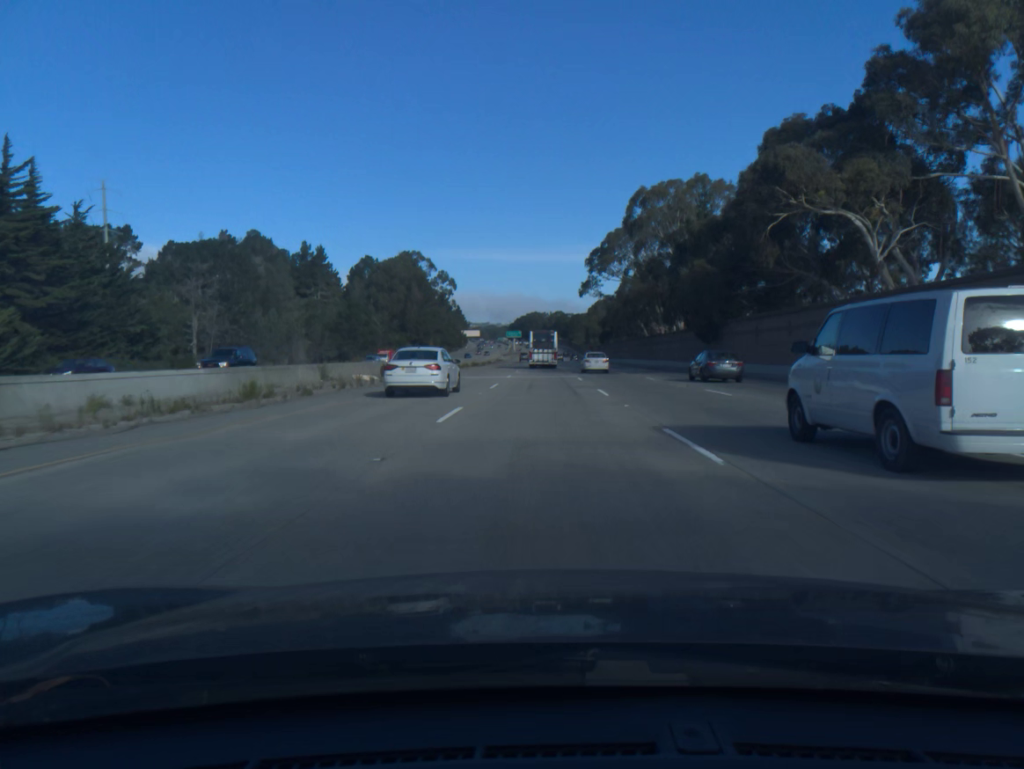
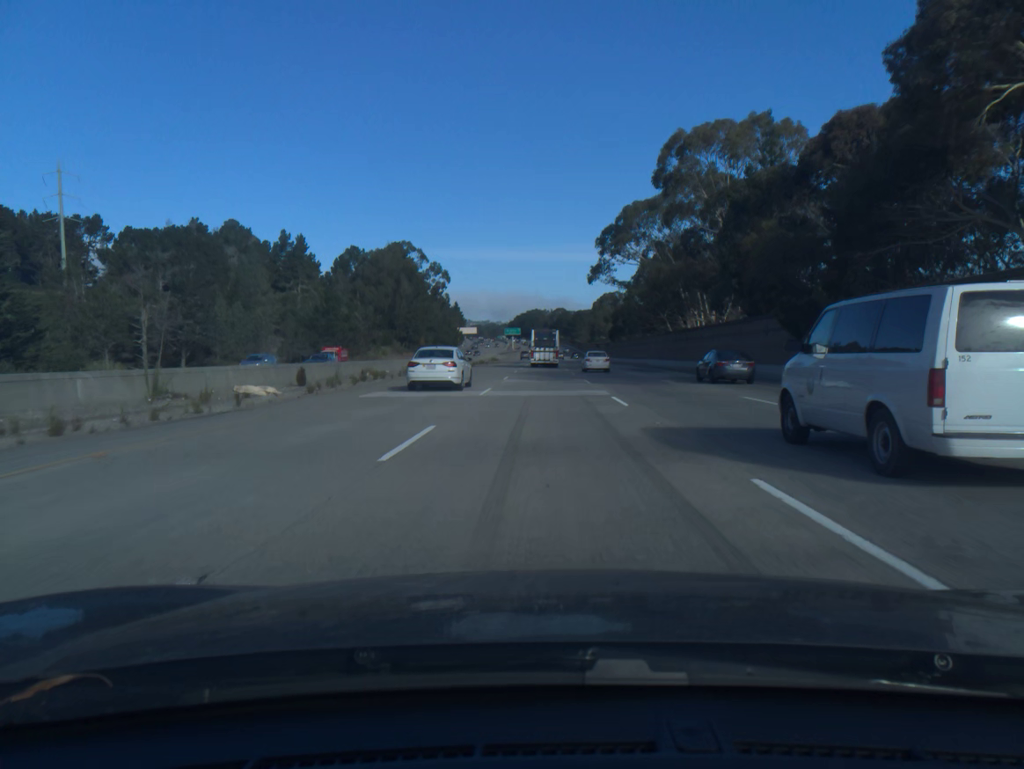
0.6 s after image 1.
(0.0, +19.7) m; 0°
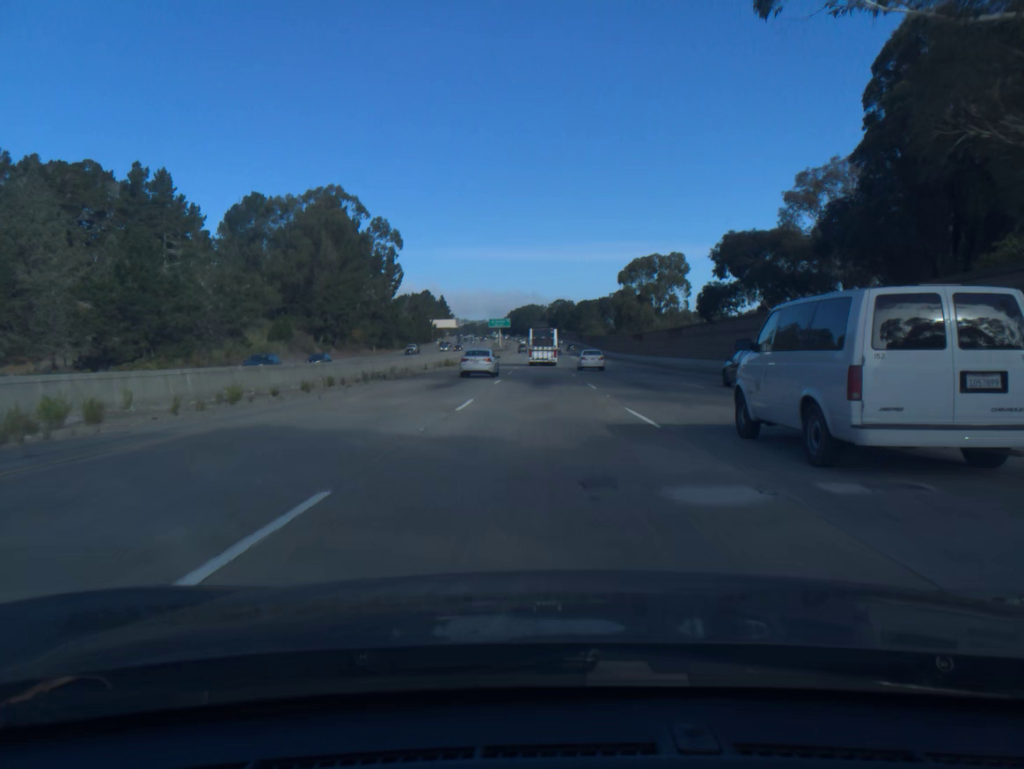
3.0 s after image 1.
(+0.2, +78.9) m; 0°
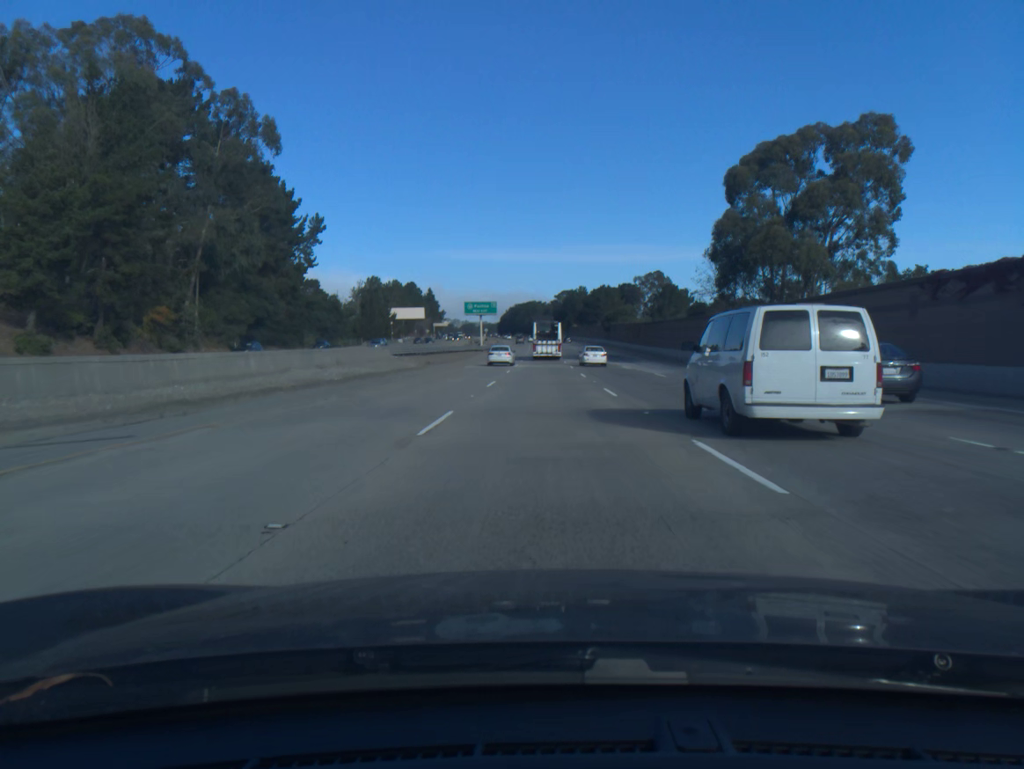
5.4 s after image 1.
(-0.2, +79.1) m; 0°
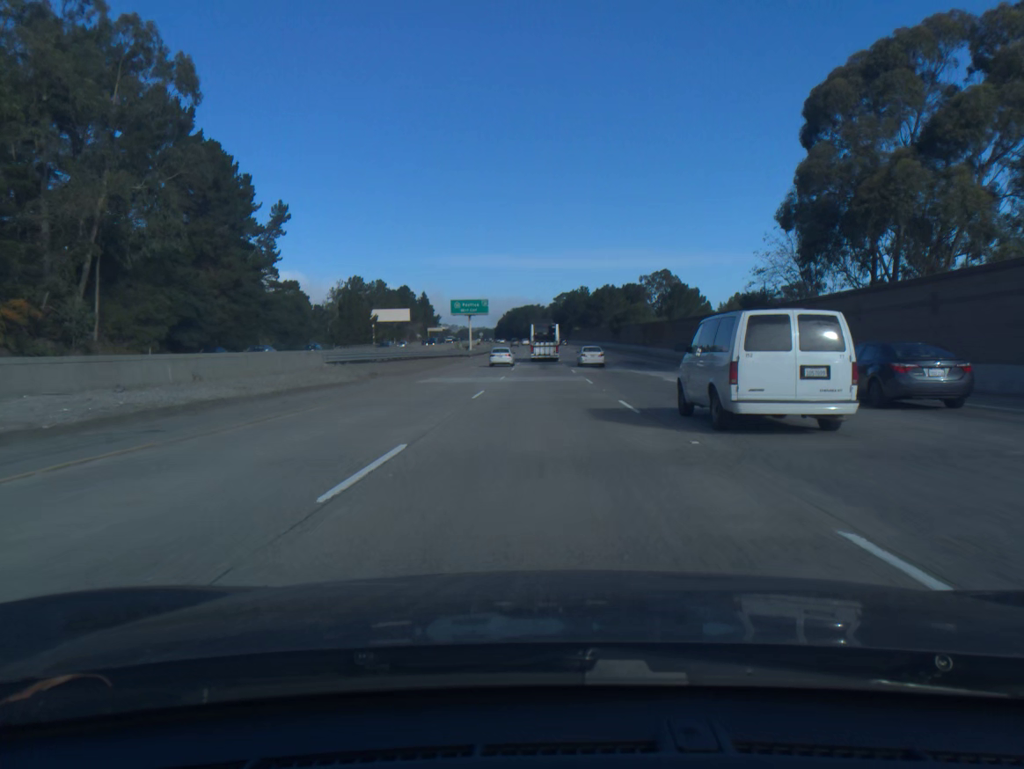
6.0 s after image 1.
(0.0, +19.8) m; 0°
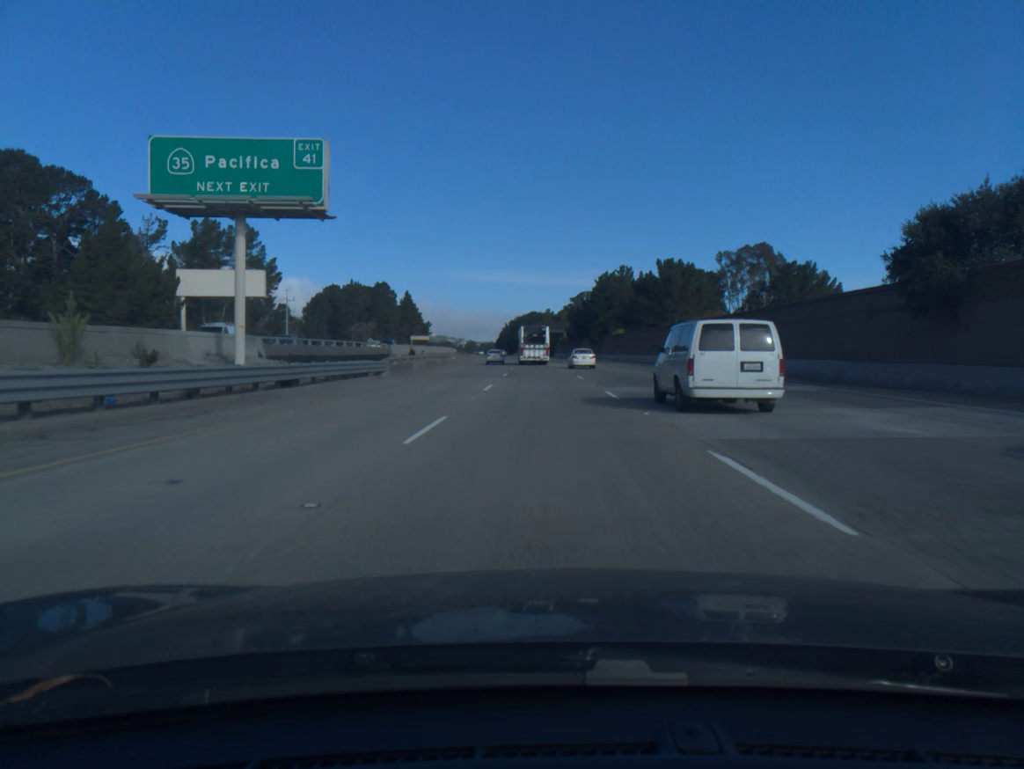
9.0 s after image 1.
(-0.2, +98.2) m; -1°
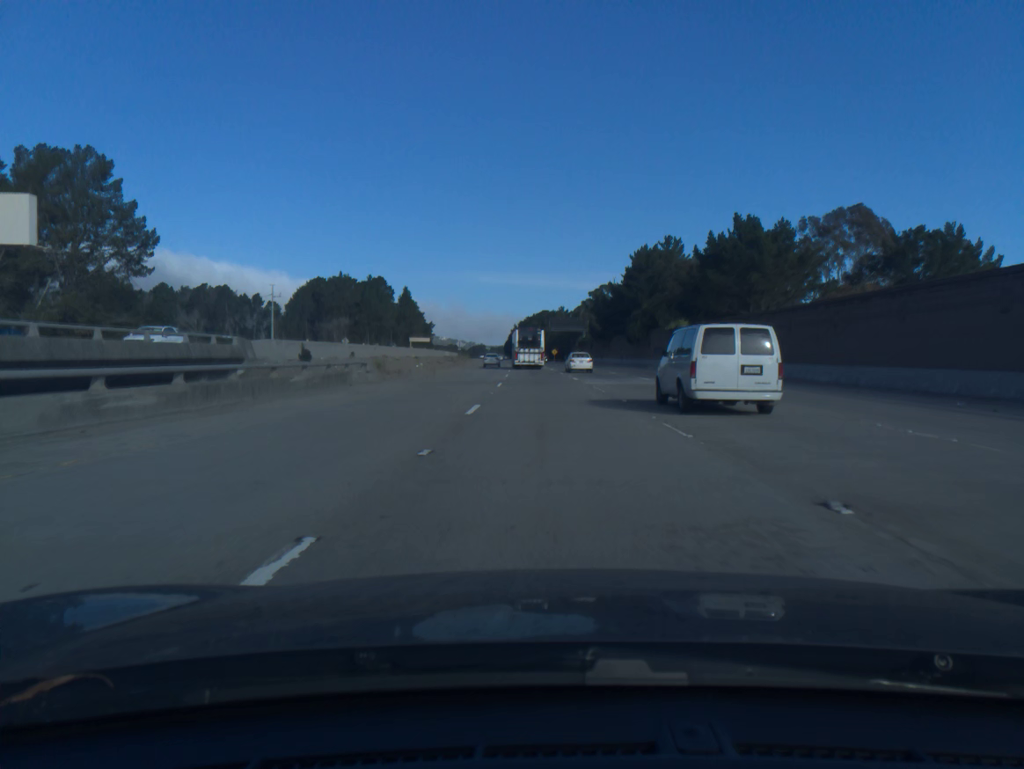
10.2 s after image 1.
(-0.2, +38.9) m; -1°
